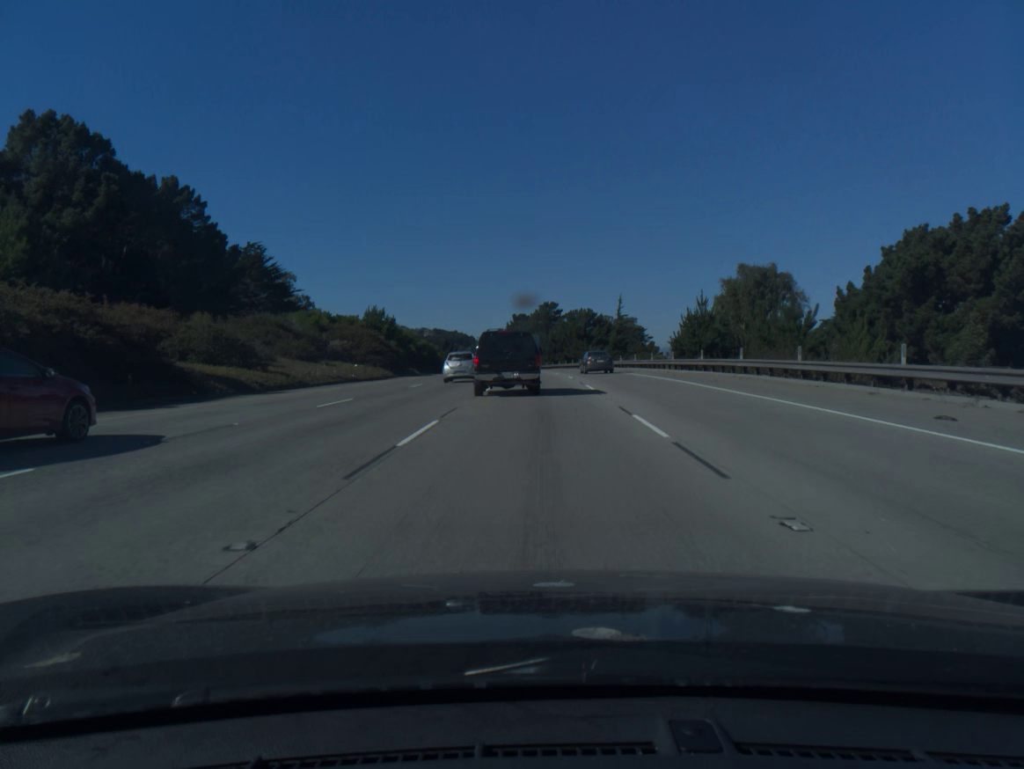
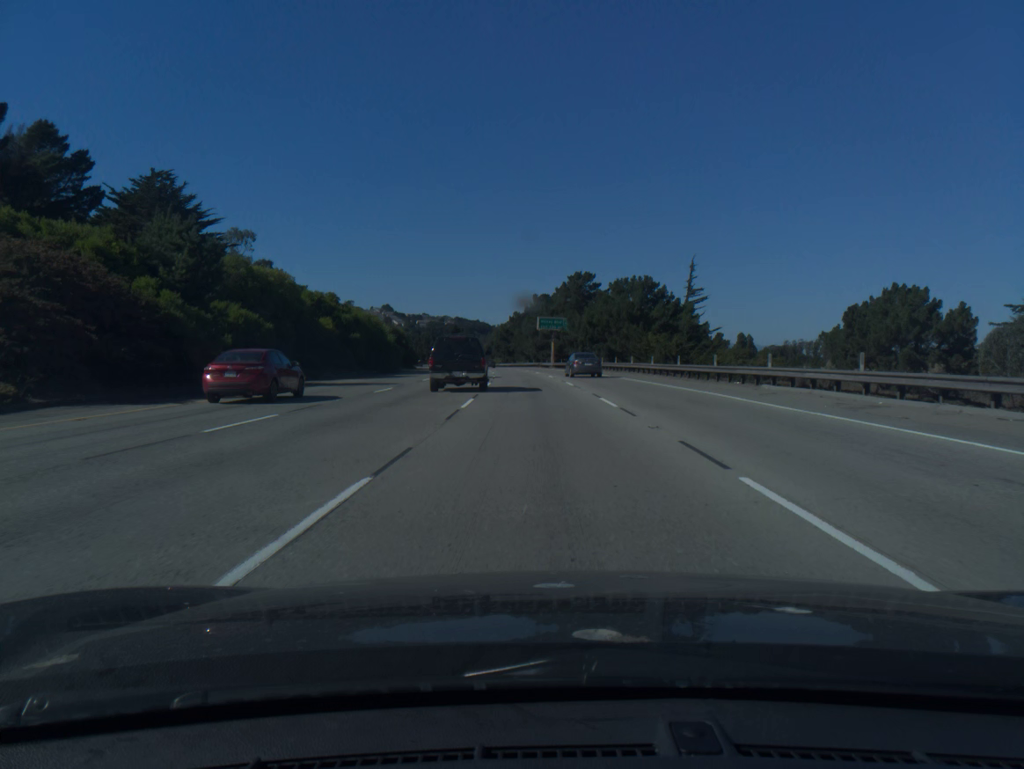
(-0.6, +50.9) m; -2°
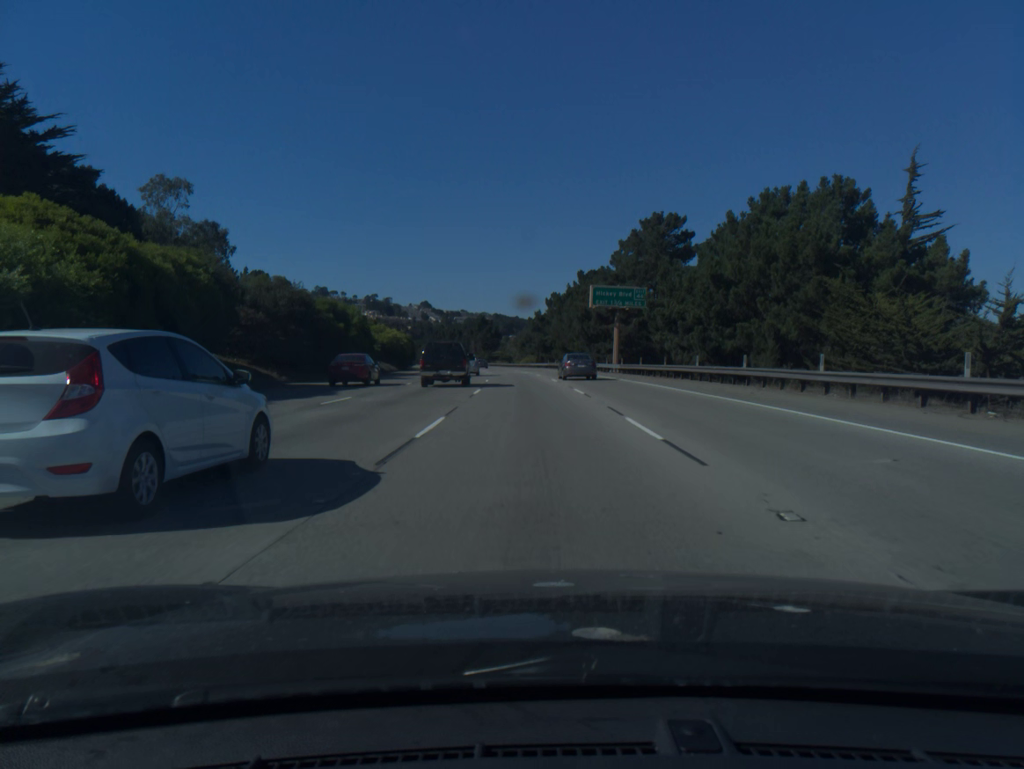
(-1.2, +50.7) m; -3°
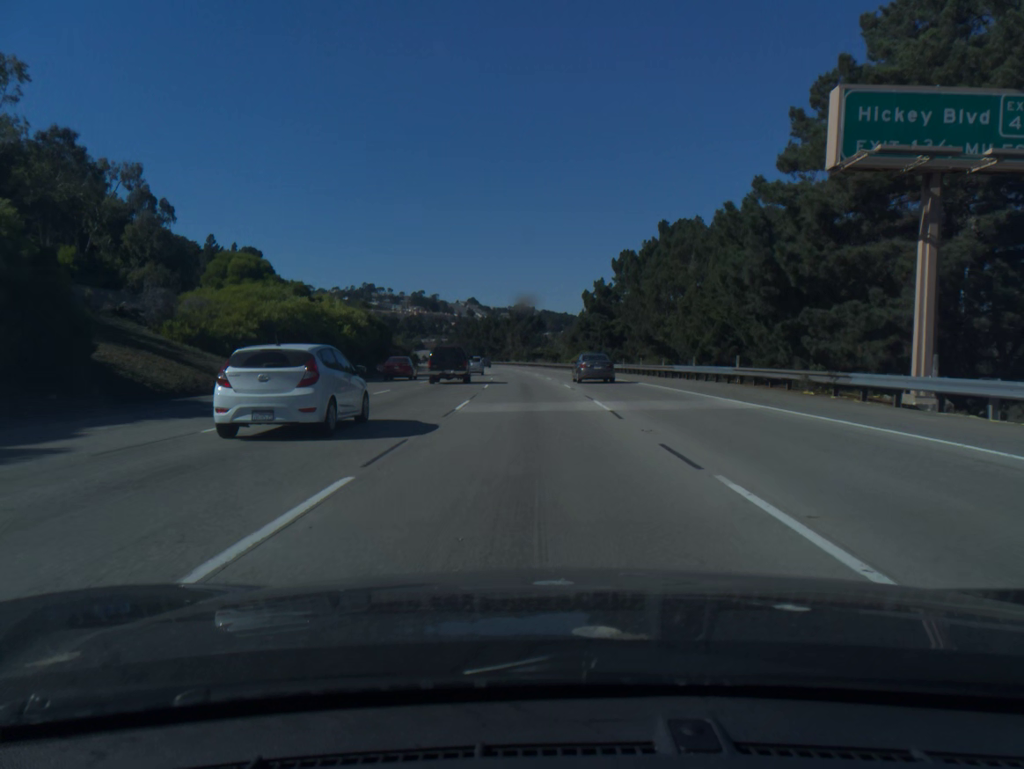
(-1.5, +51.6) m; -3°
